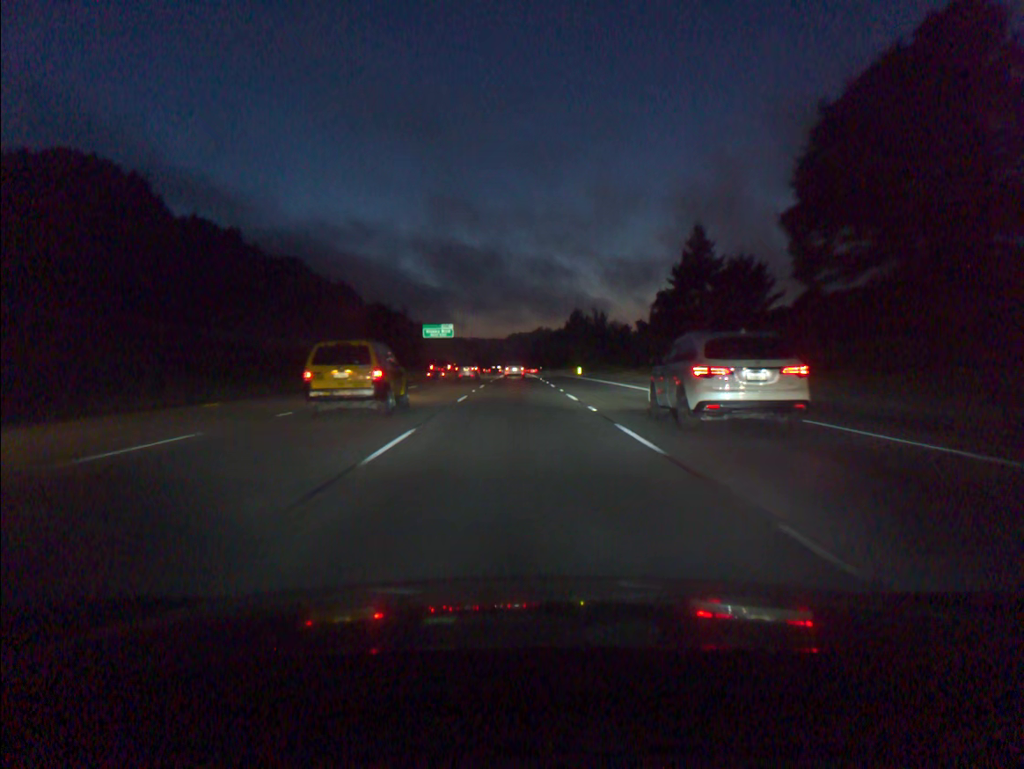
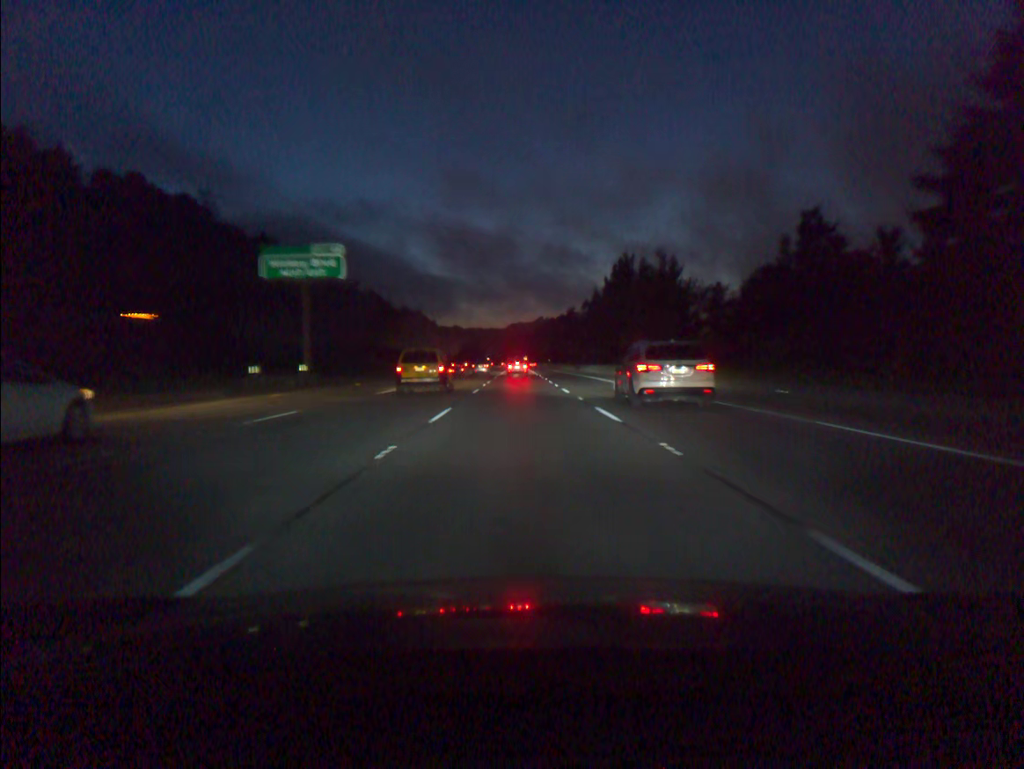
(-0.2, +81.8) m; 0°
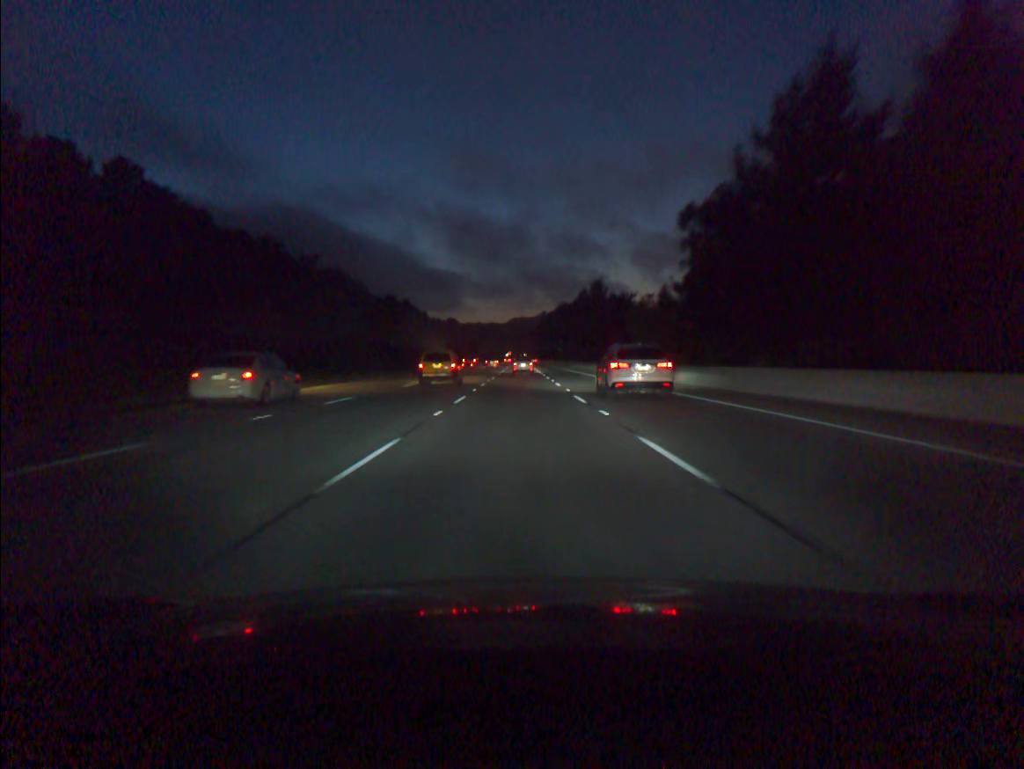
(0.0, +66.4) m; 0°
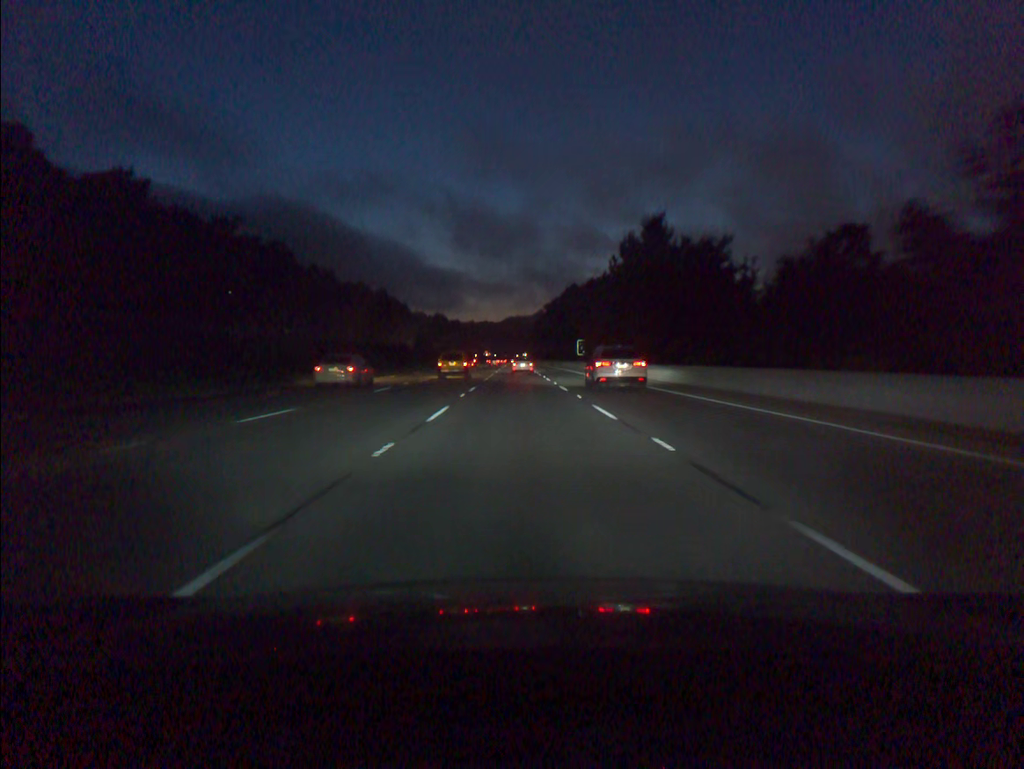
(0.0, +65.2) m; 0°
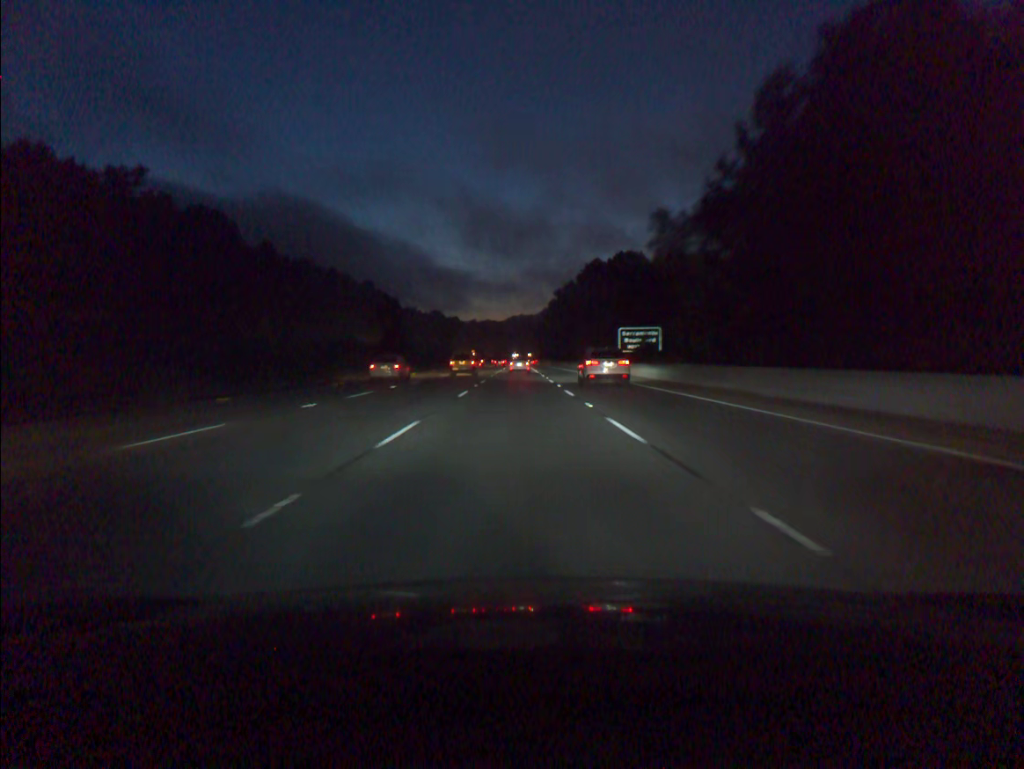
(-0.1, +48.1) m; 0°
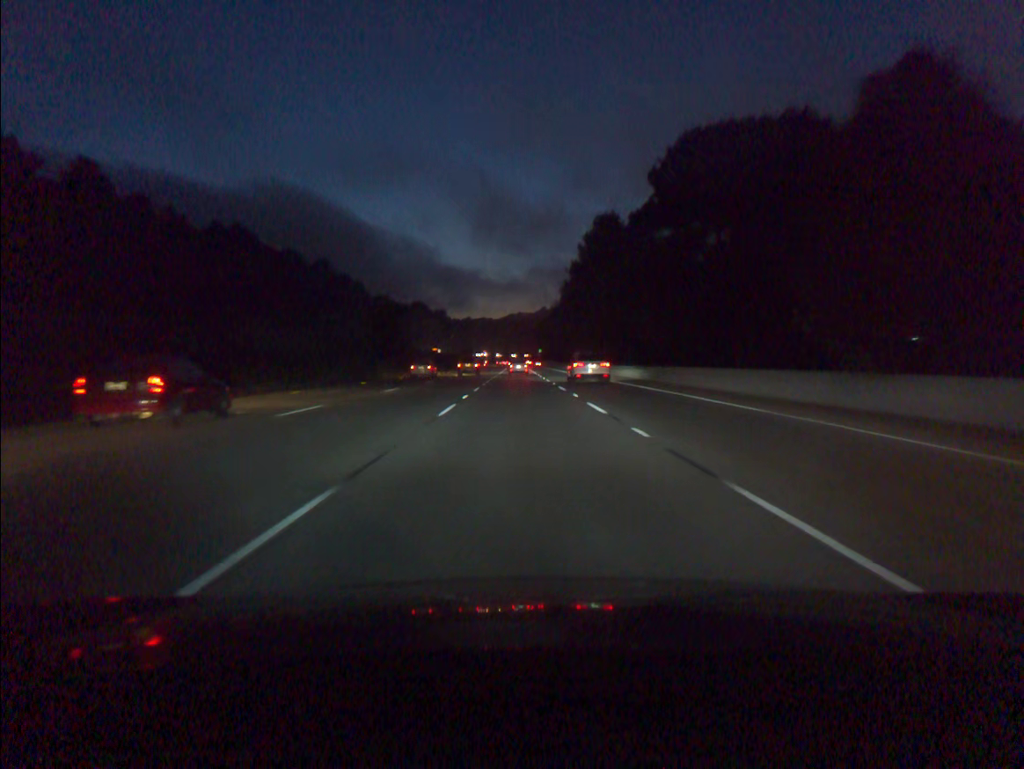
(-0.2, +80.9) m; 0°
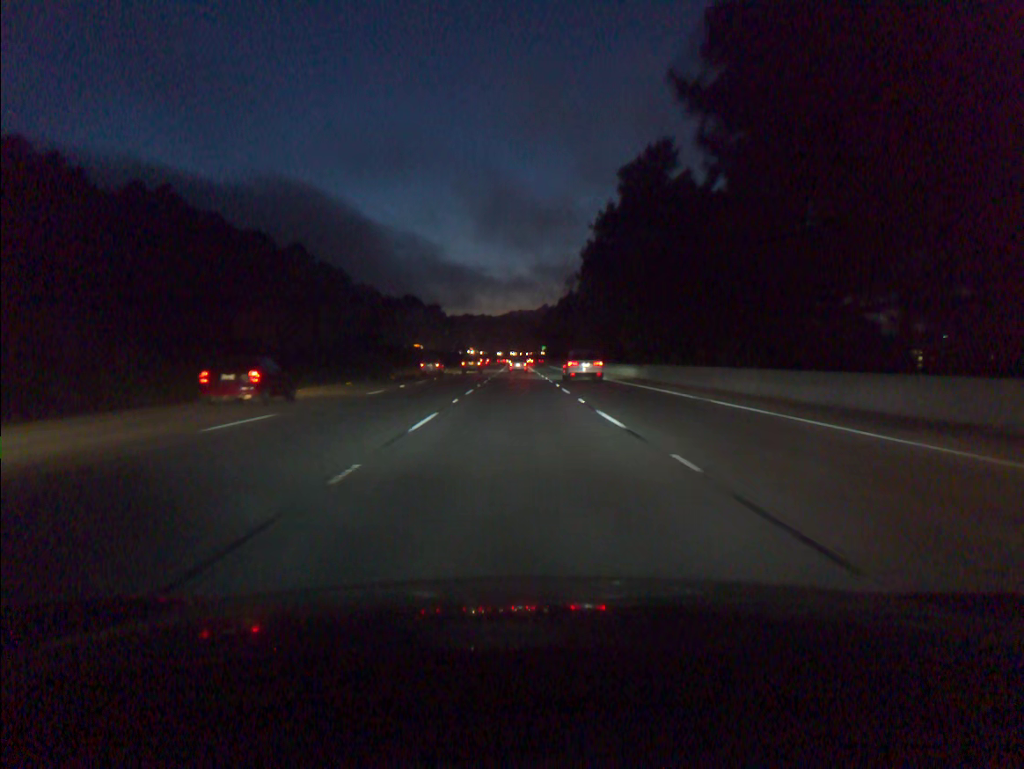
(0.0, +33.1) m; 0°
